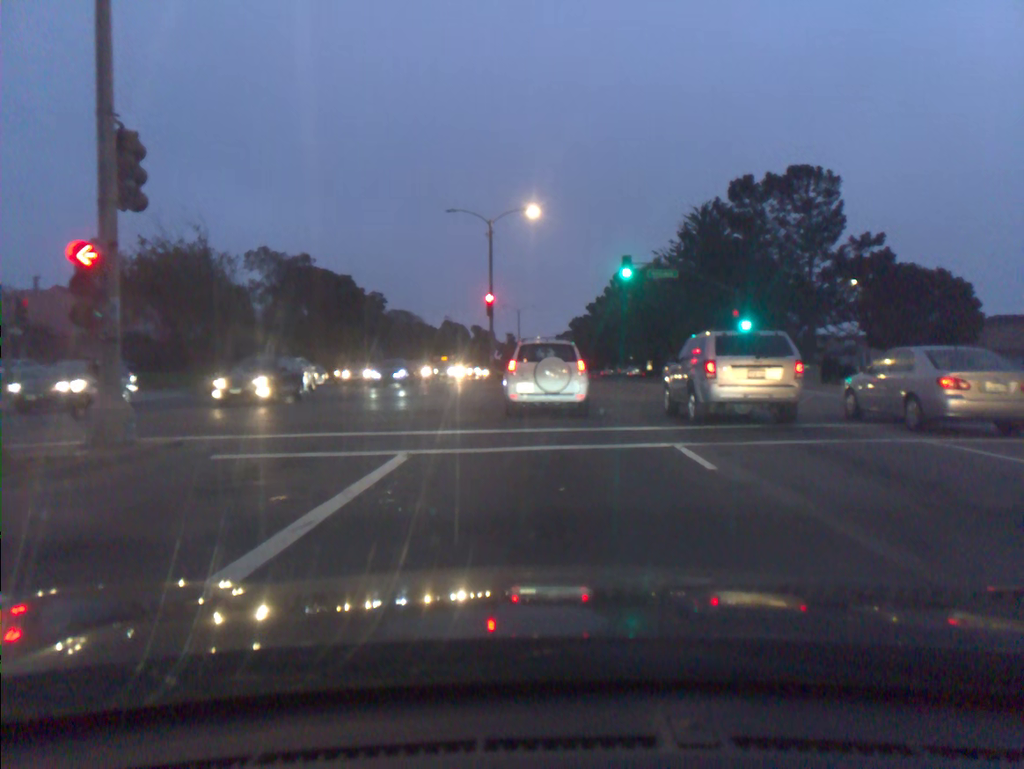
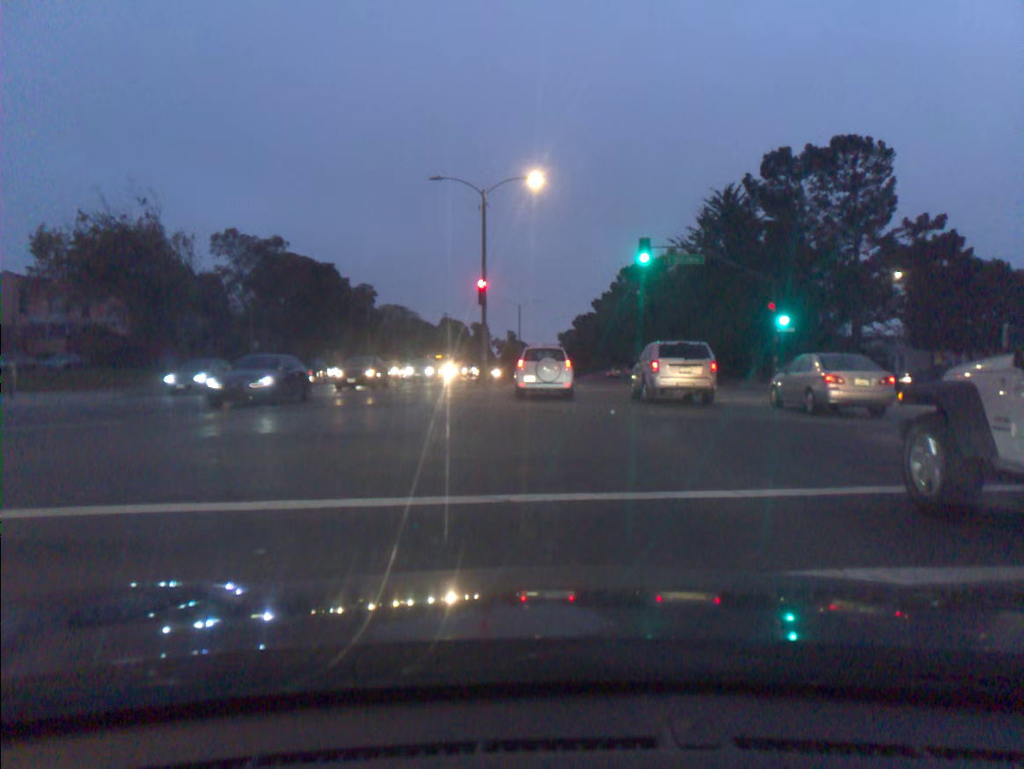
(-0.1, +6.5) m; -1°
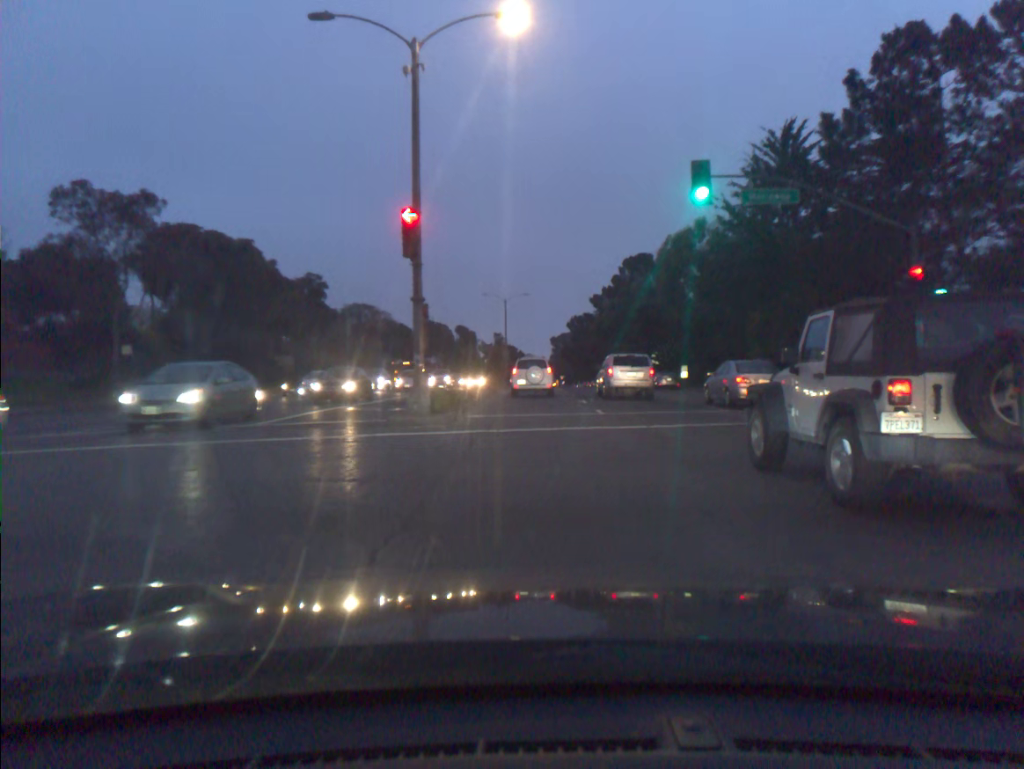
(+0.1, +16.2) m; +1°
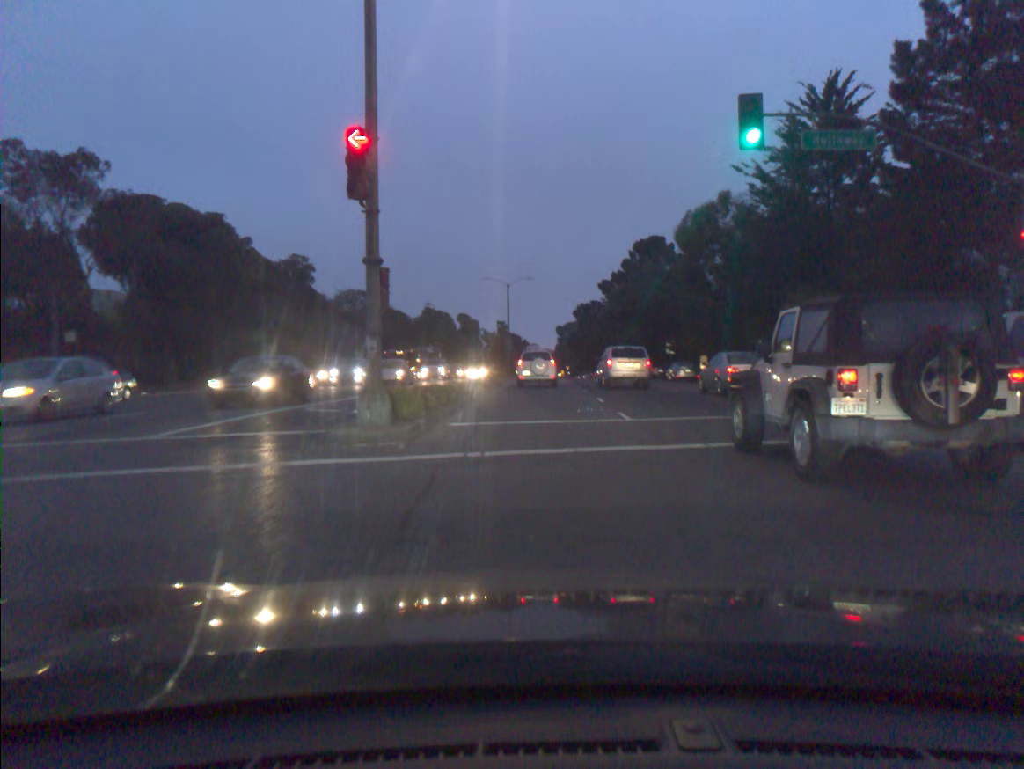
(0.0, +5.0) m; -1°
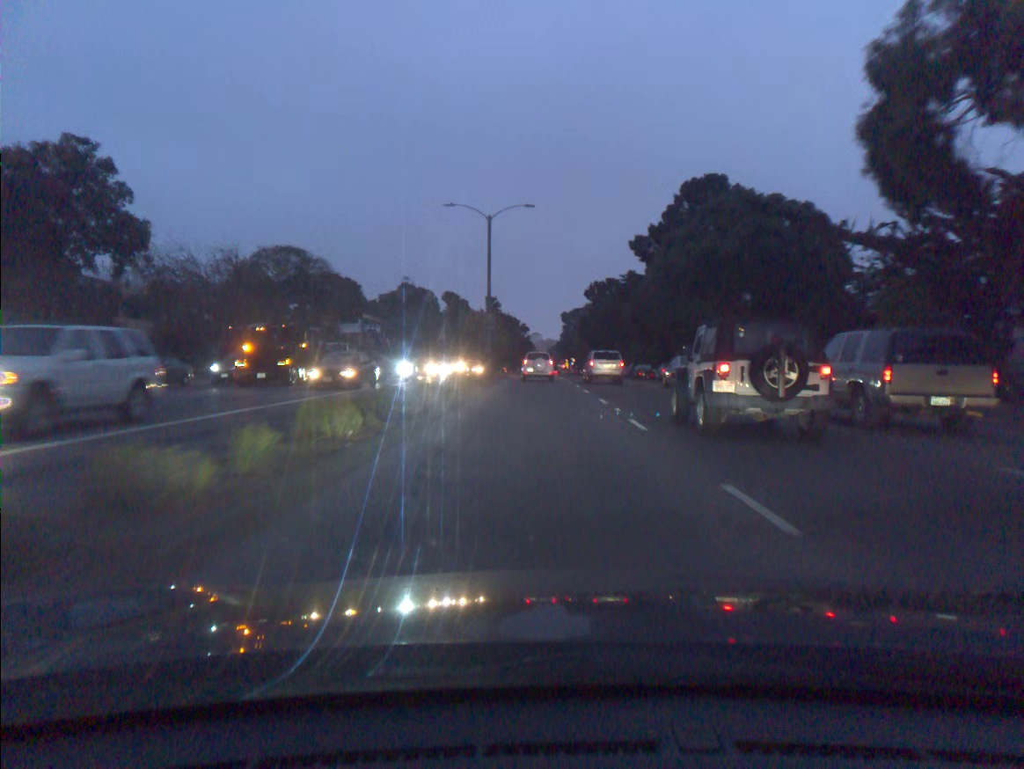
(0.0, +30.3) m; 0°
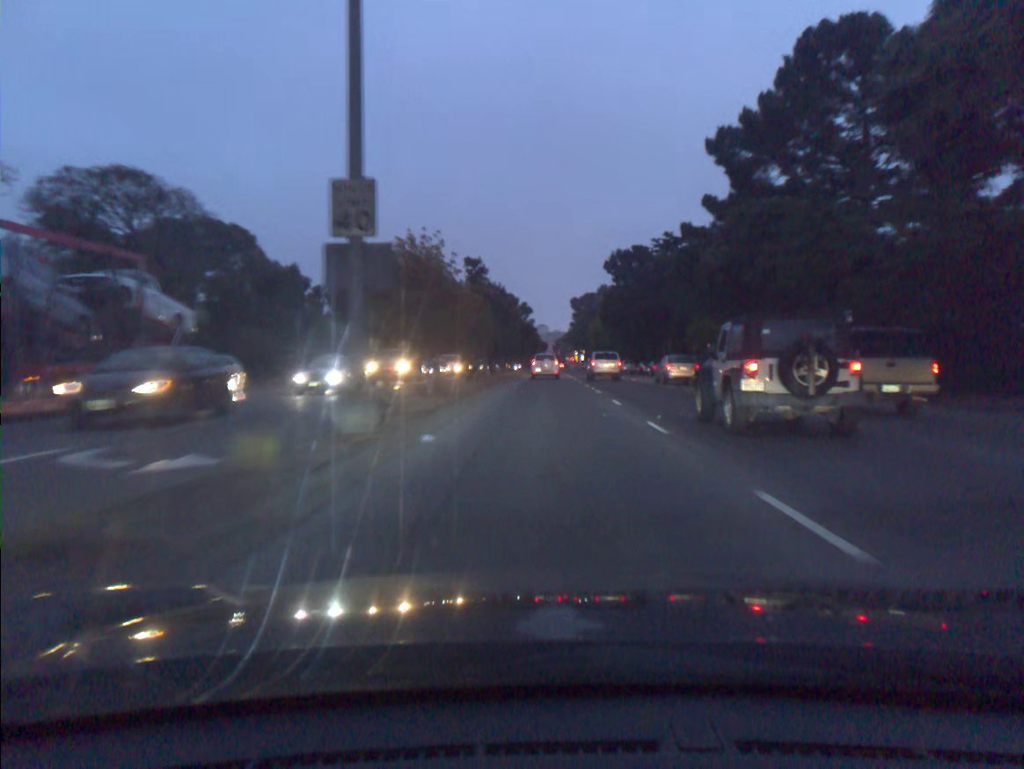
(-0.2, +30.0) m; 0°
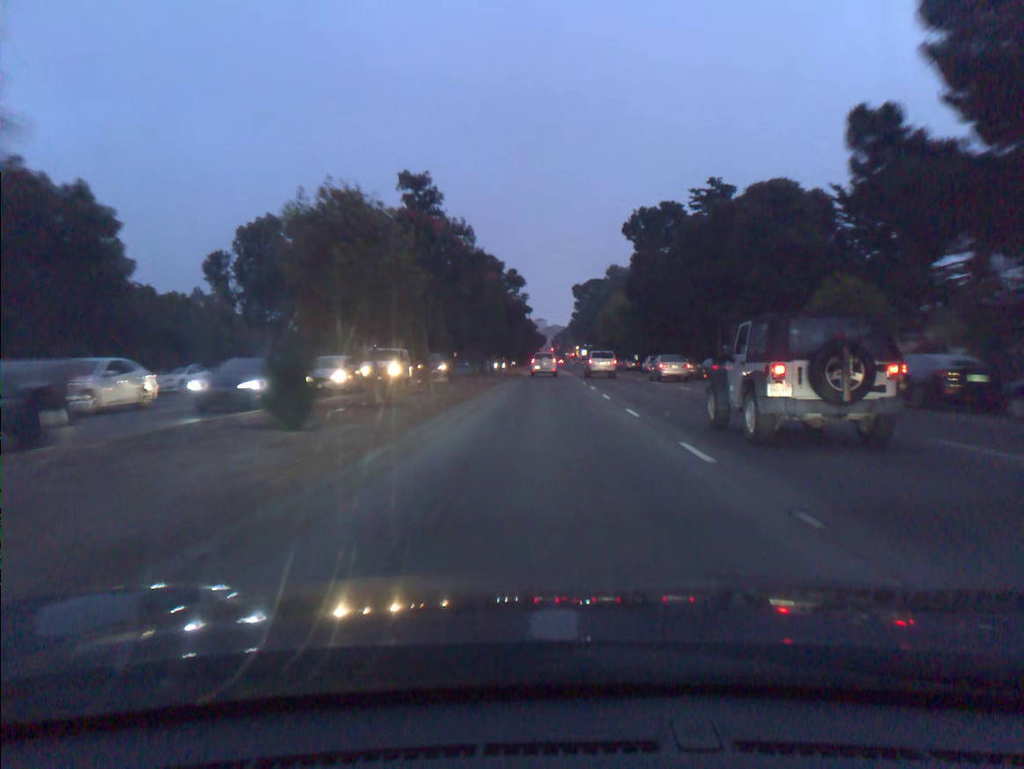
(0.0, +25.4) m; 0°
